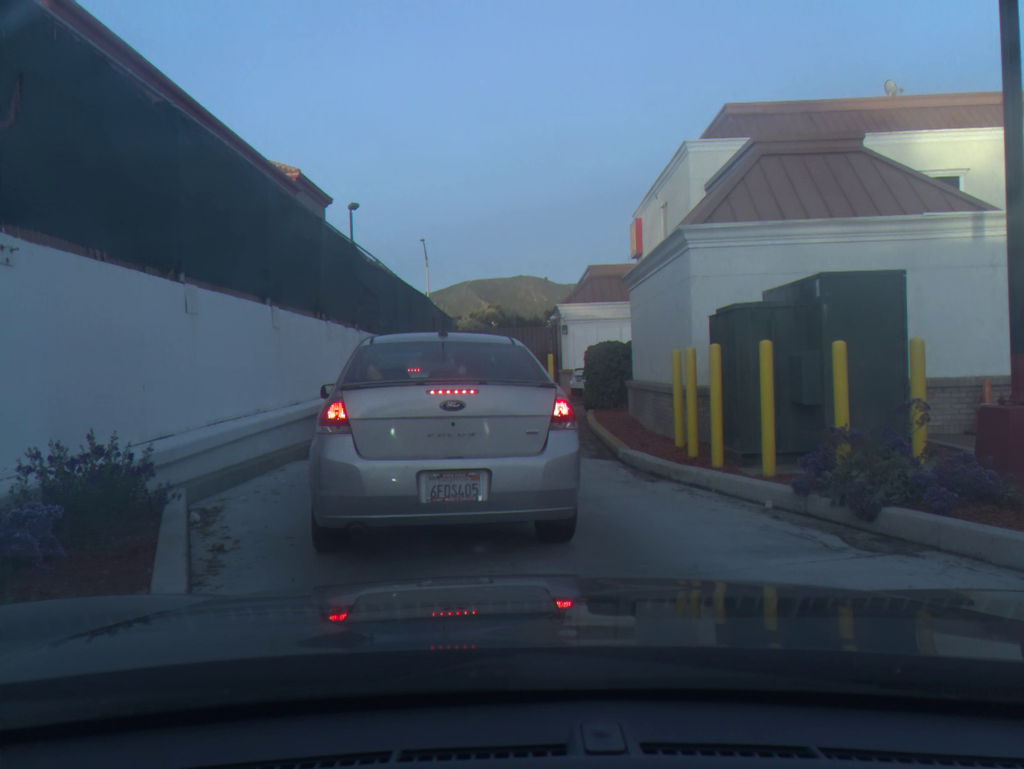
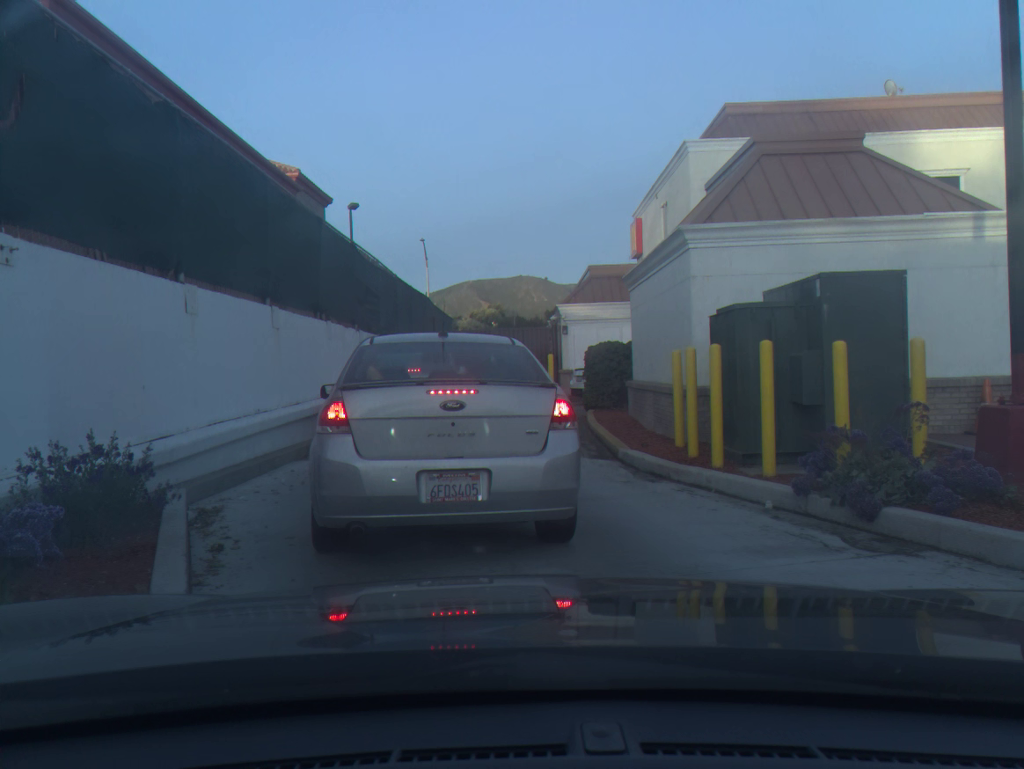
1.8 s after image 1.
(0.0, 0.0) m; 0°
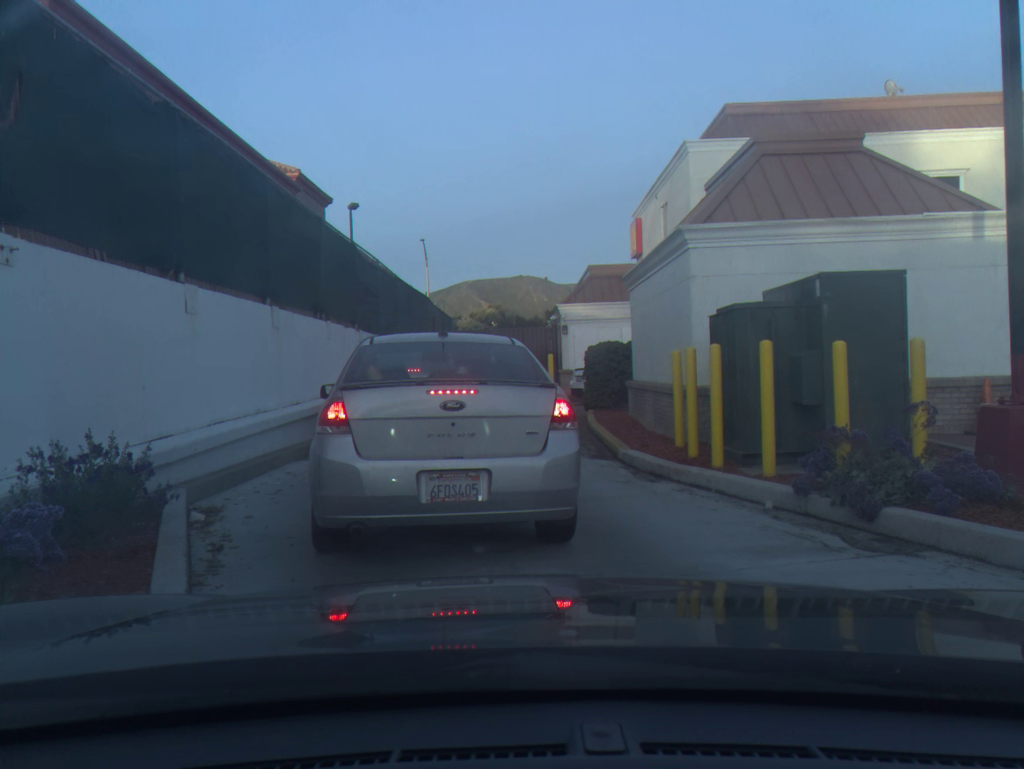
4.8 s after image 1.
(0.0, 0.0) m; 0°
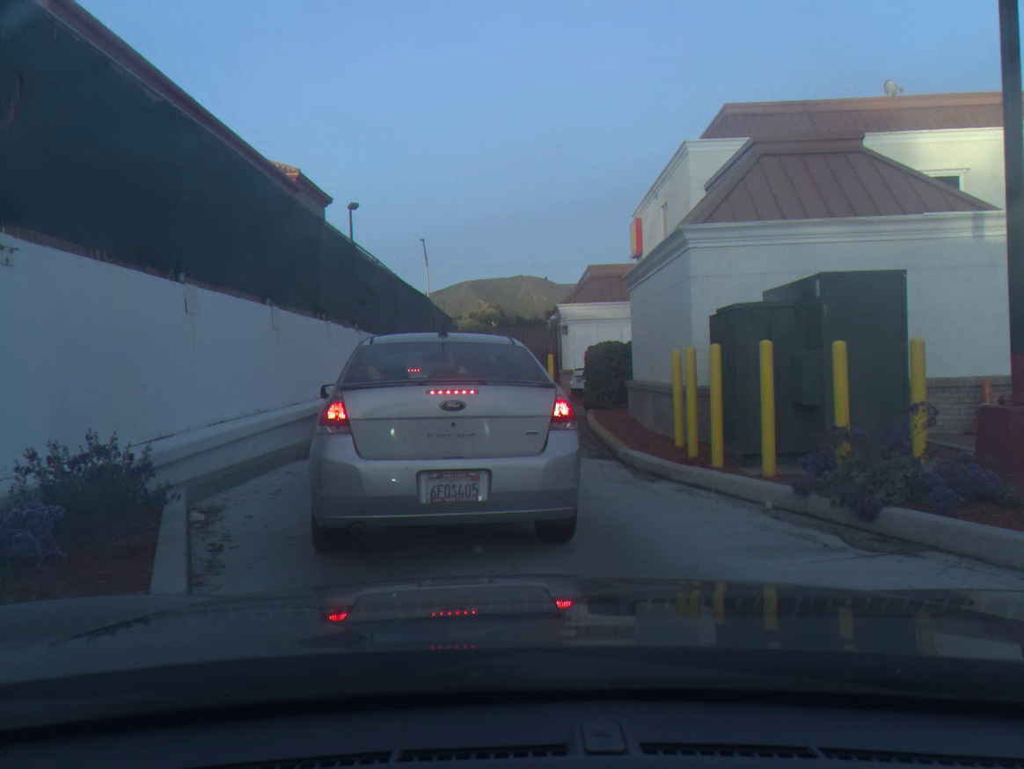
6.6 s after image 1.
(0.0, 0.0) m; 0°
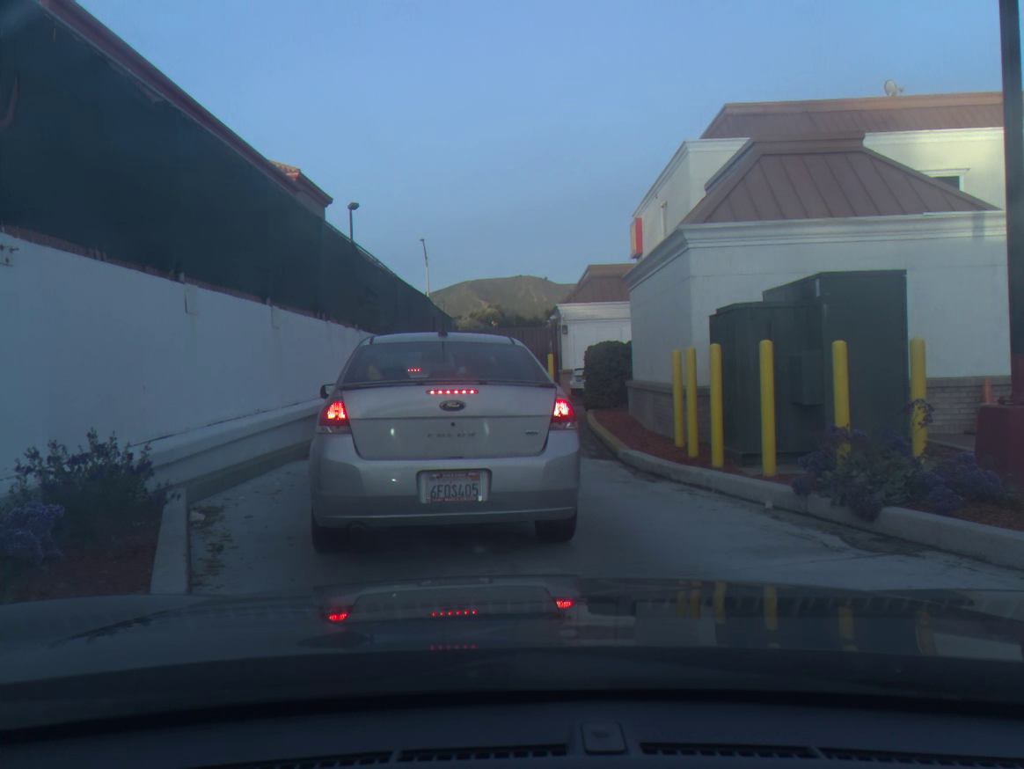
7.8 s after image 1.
(0.0, 0.0) m; 0°
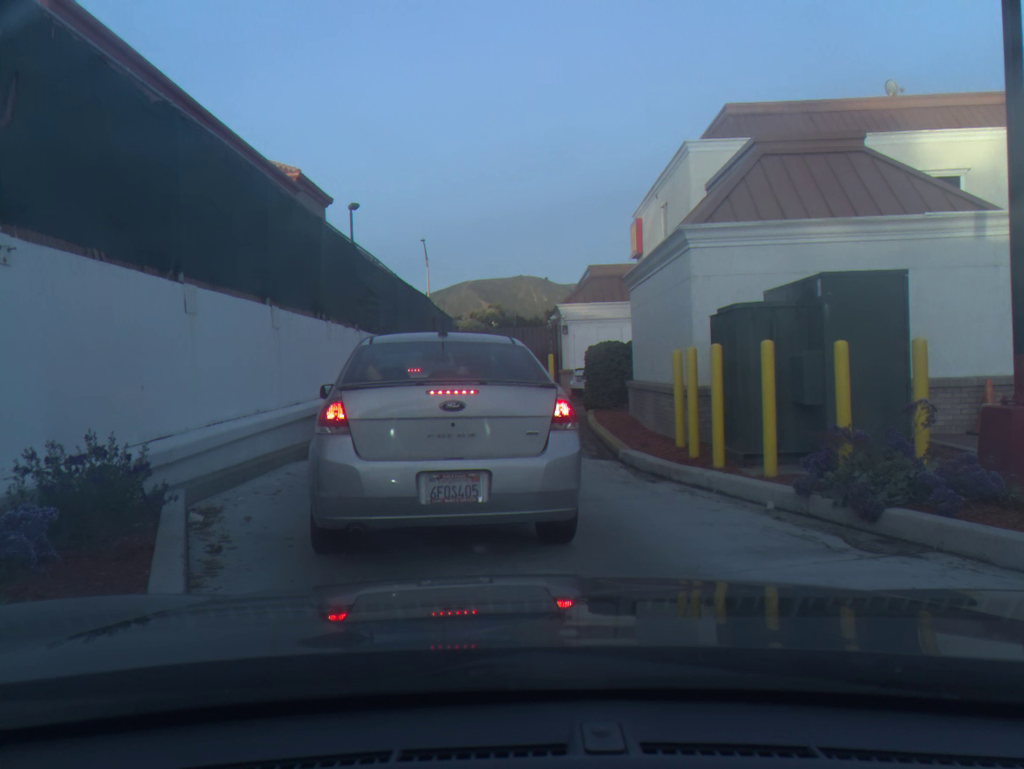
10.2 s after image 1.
(0.0, 0.0) m; 0°
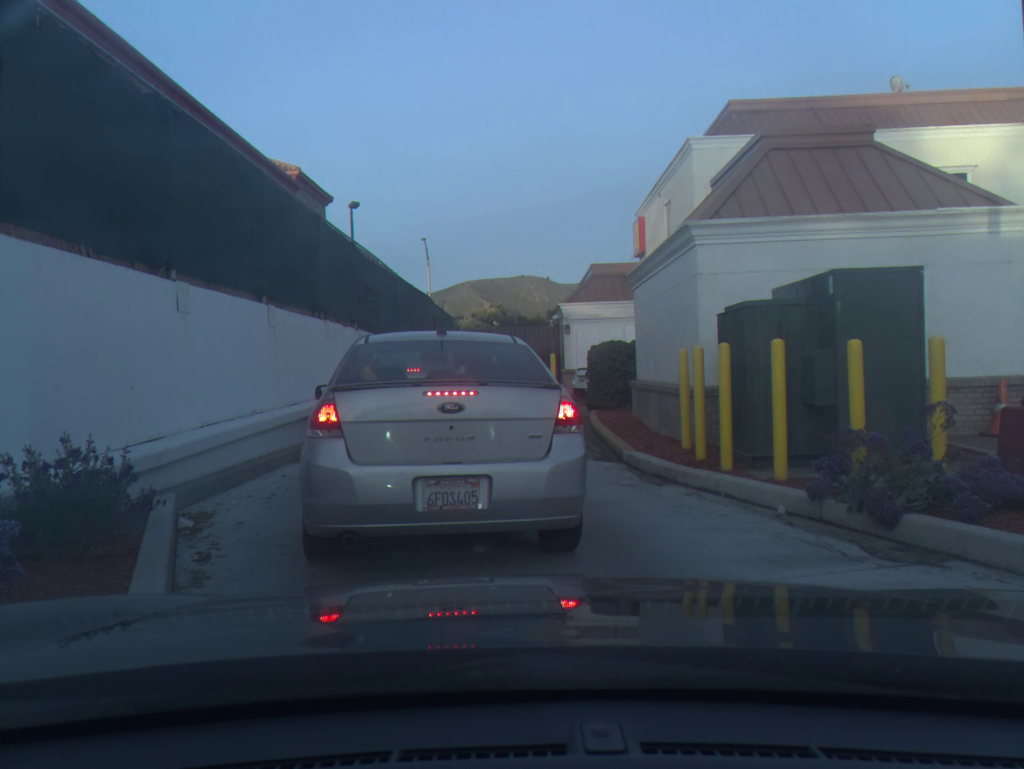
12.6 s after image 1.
(0.0, +0.2) m; 0°
